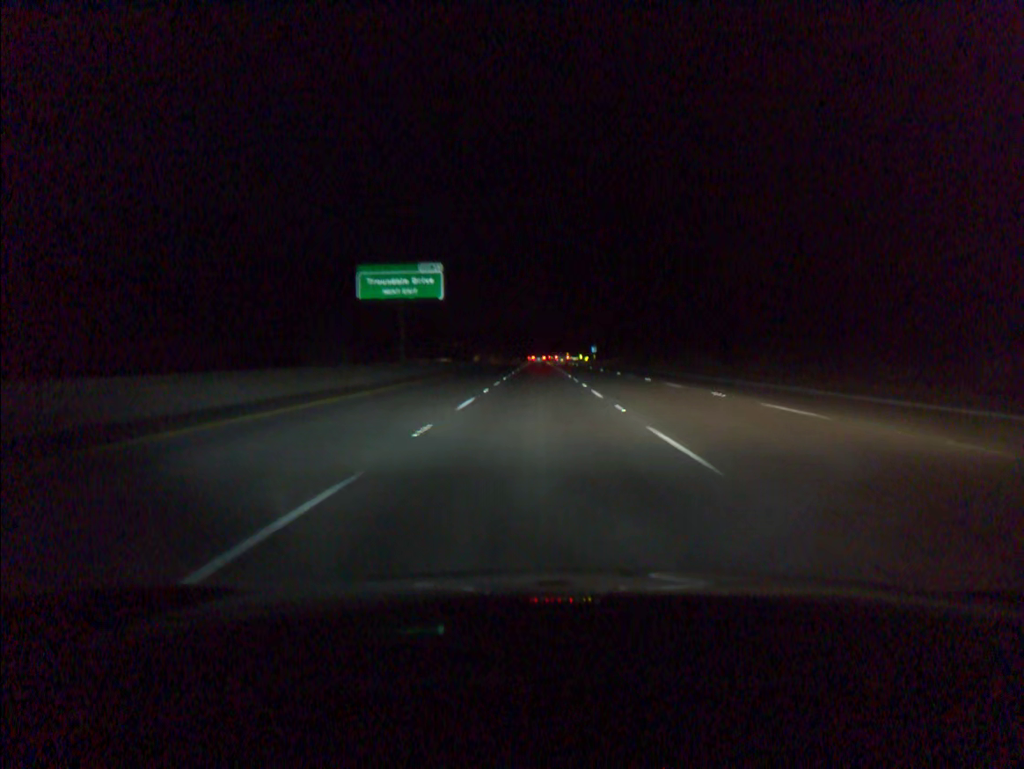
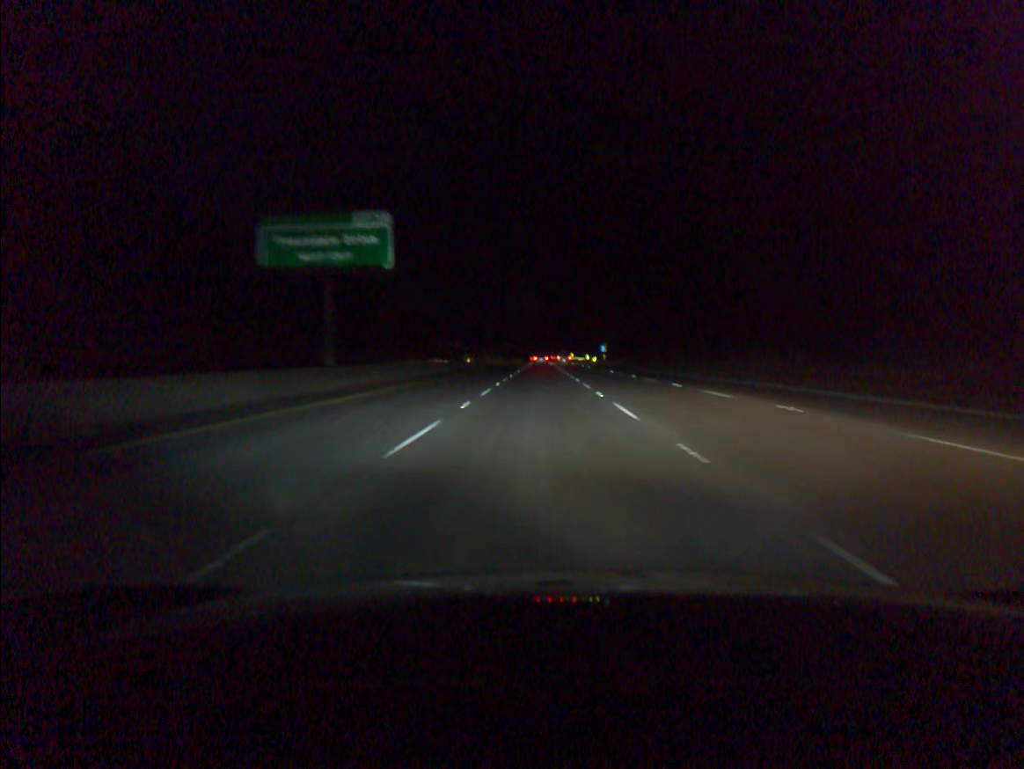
(0.0, +22.5) m; 0°
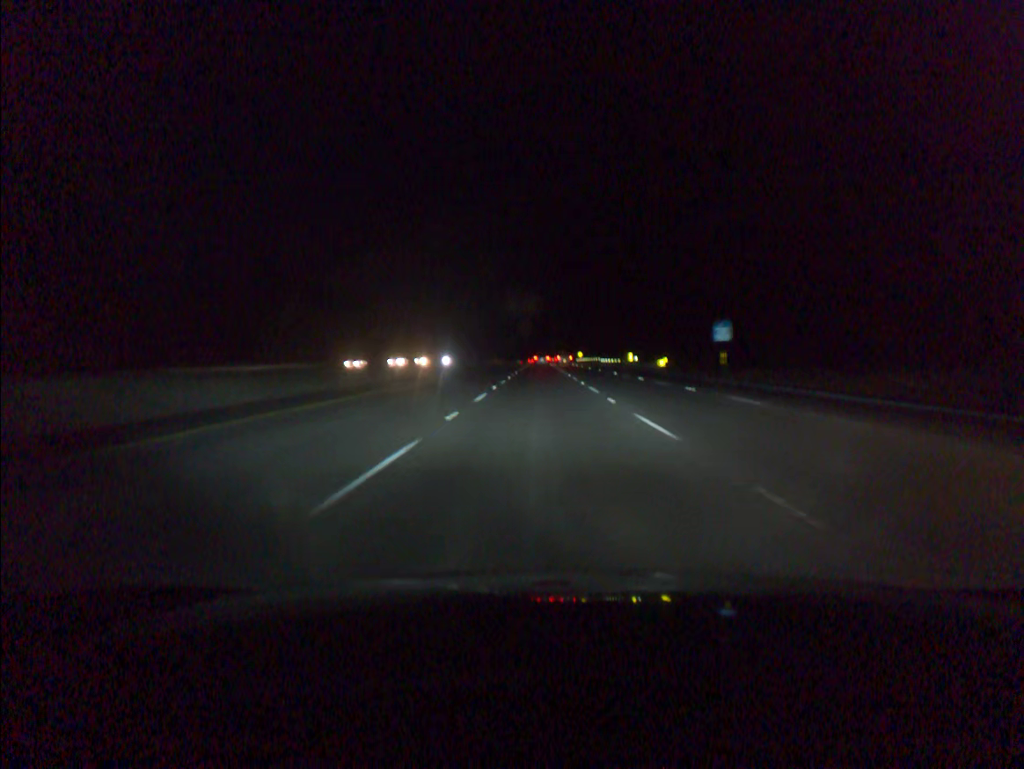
(-0.1, +105.5) m; 0°
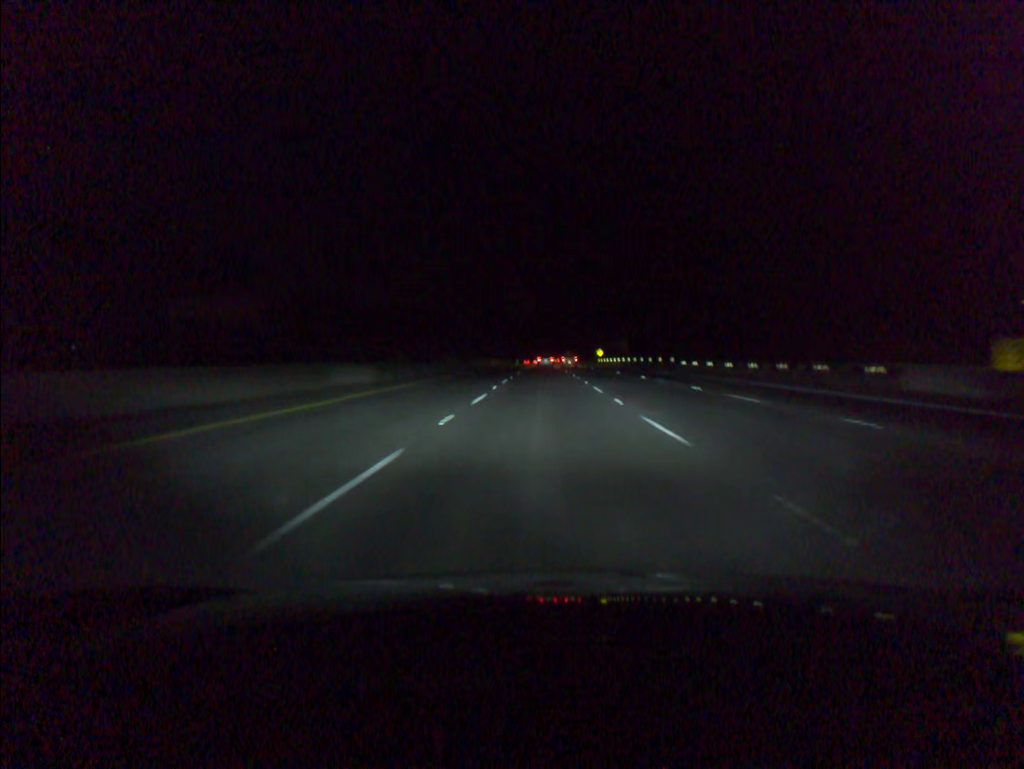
(-0.1, +88.3) m; 0°
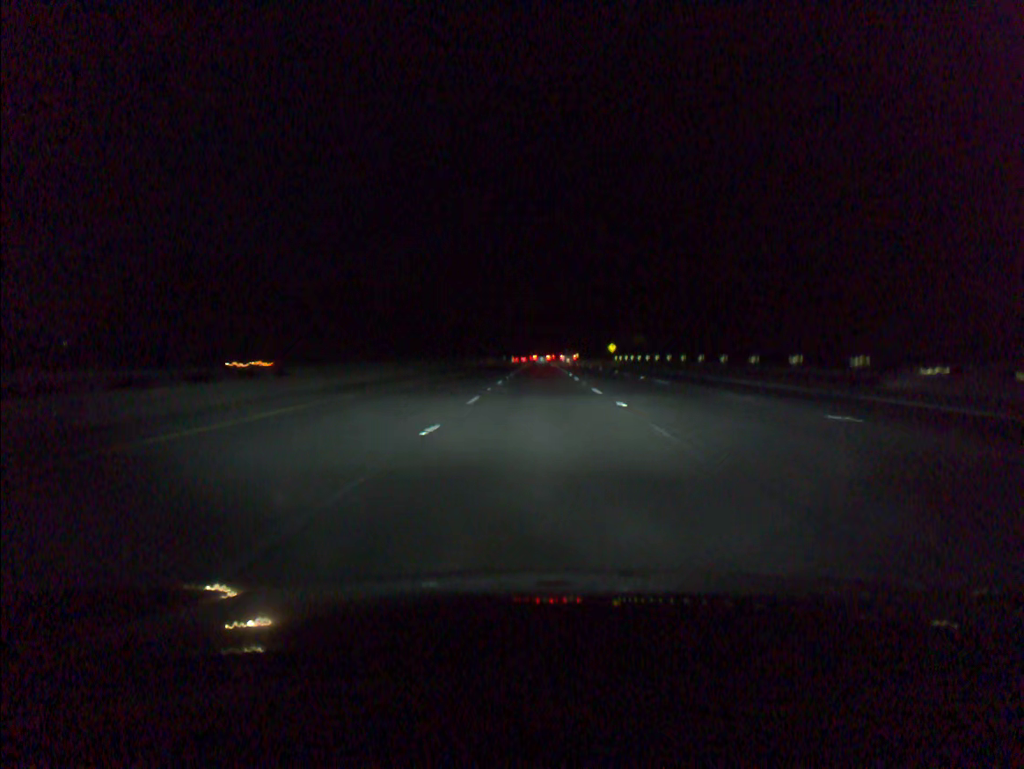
(+0.1, +45.1) m; 0°
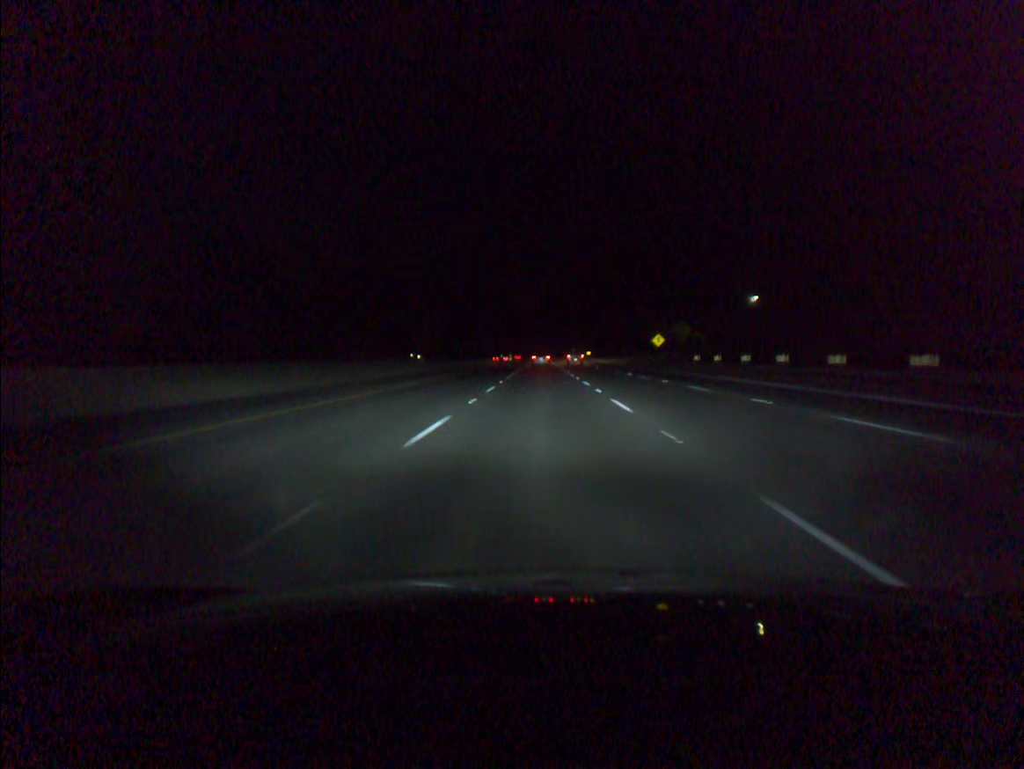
(-0.1, +65.9) m; 0°
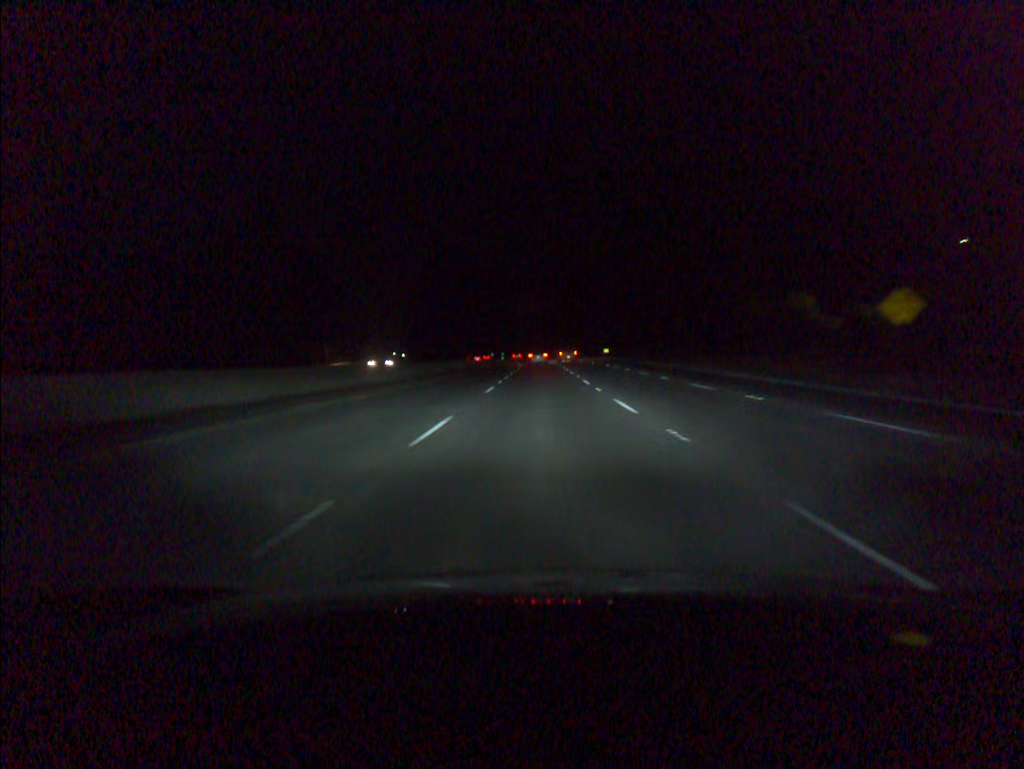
(-0.1, +73.0) m; 0°
